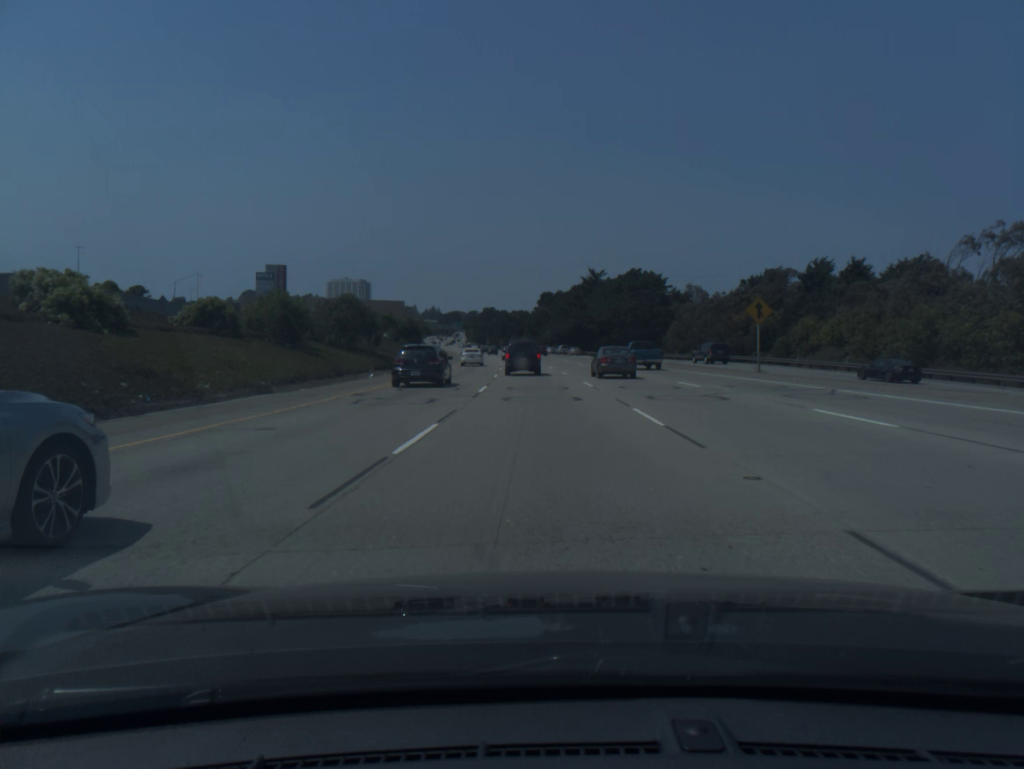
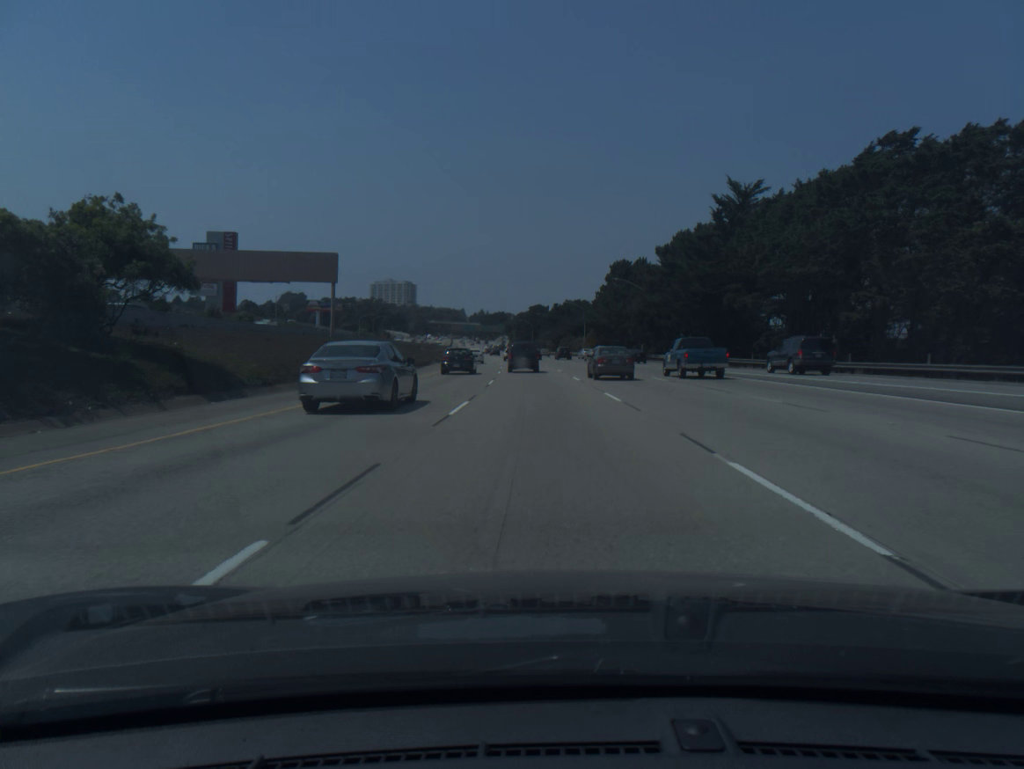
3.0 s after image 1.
(-2.6, +81.4) m; -4°
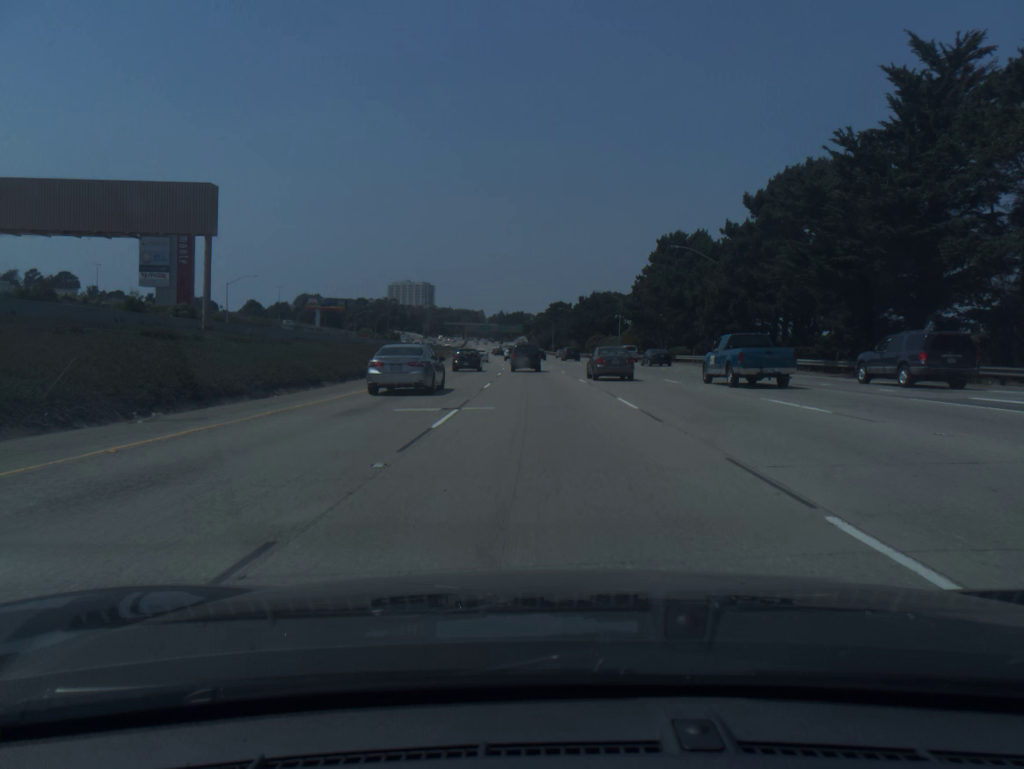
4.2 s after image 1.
(-0.5, +31.8) m; -2°
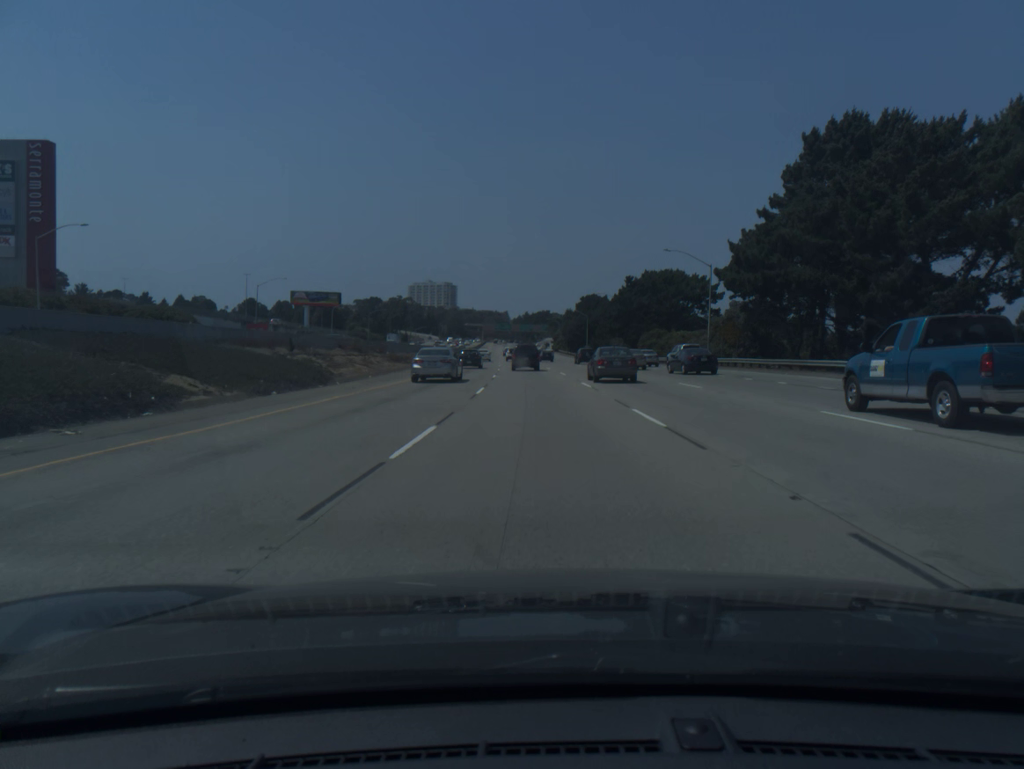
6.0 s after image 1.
(-0.8, +47.3) m; -2°
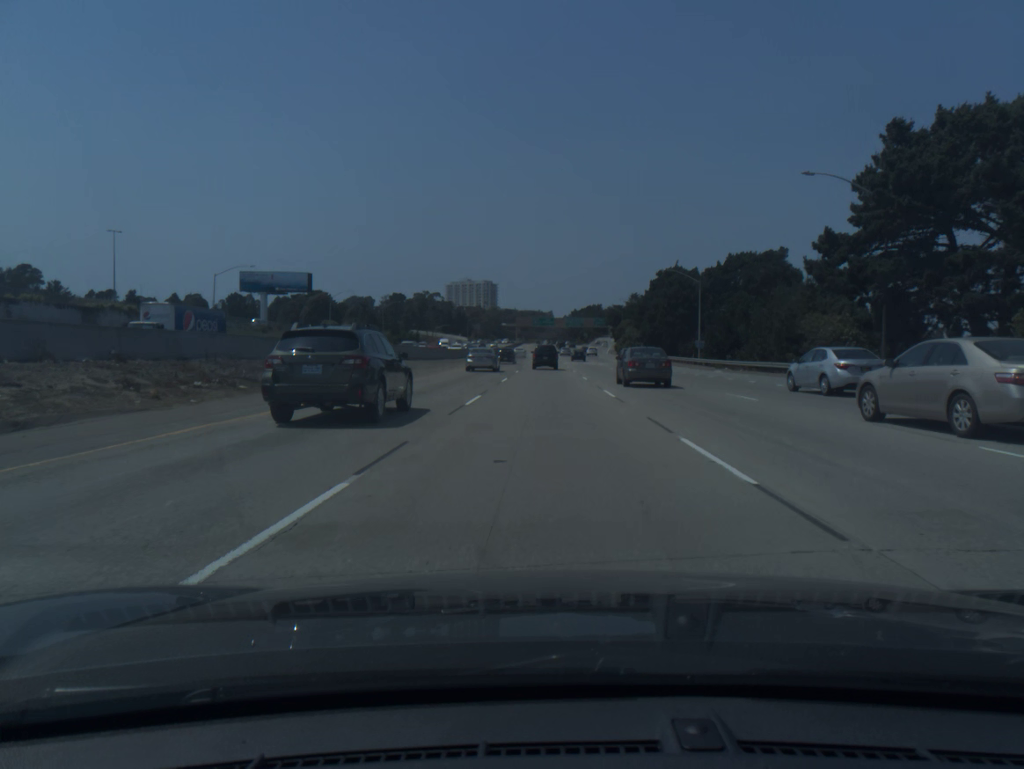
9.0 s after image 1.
(-2.5, +78.5) m; -3°
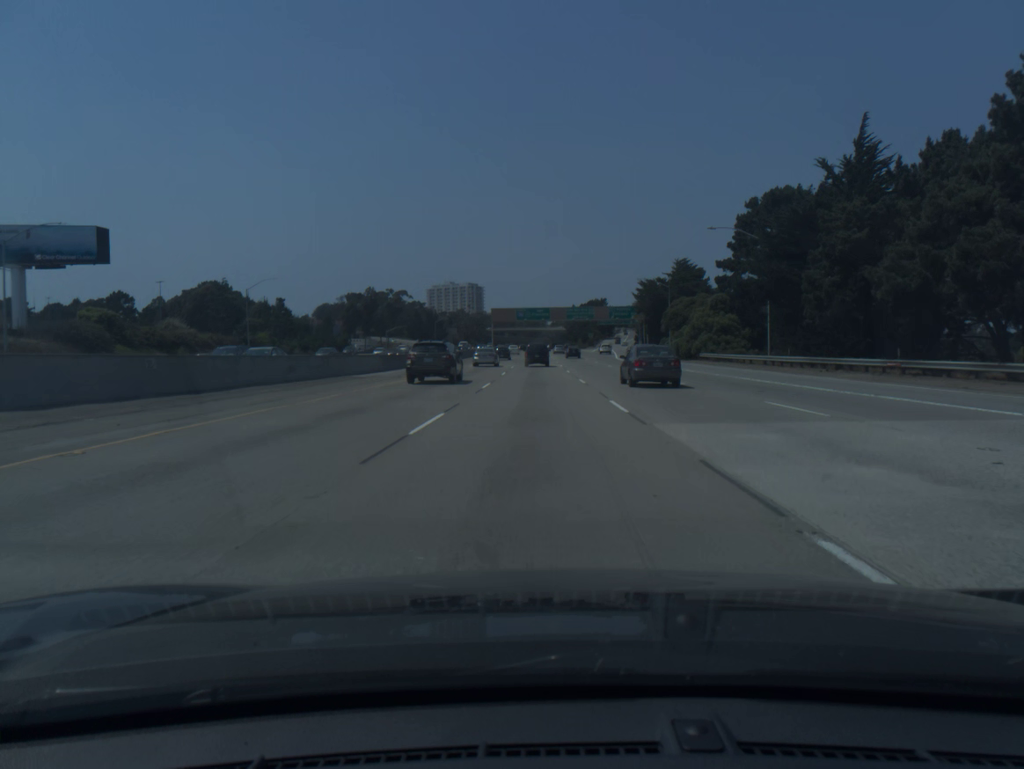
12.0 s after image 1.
(+0.4, +79.2) m; +1°
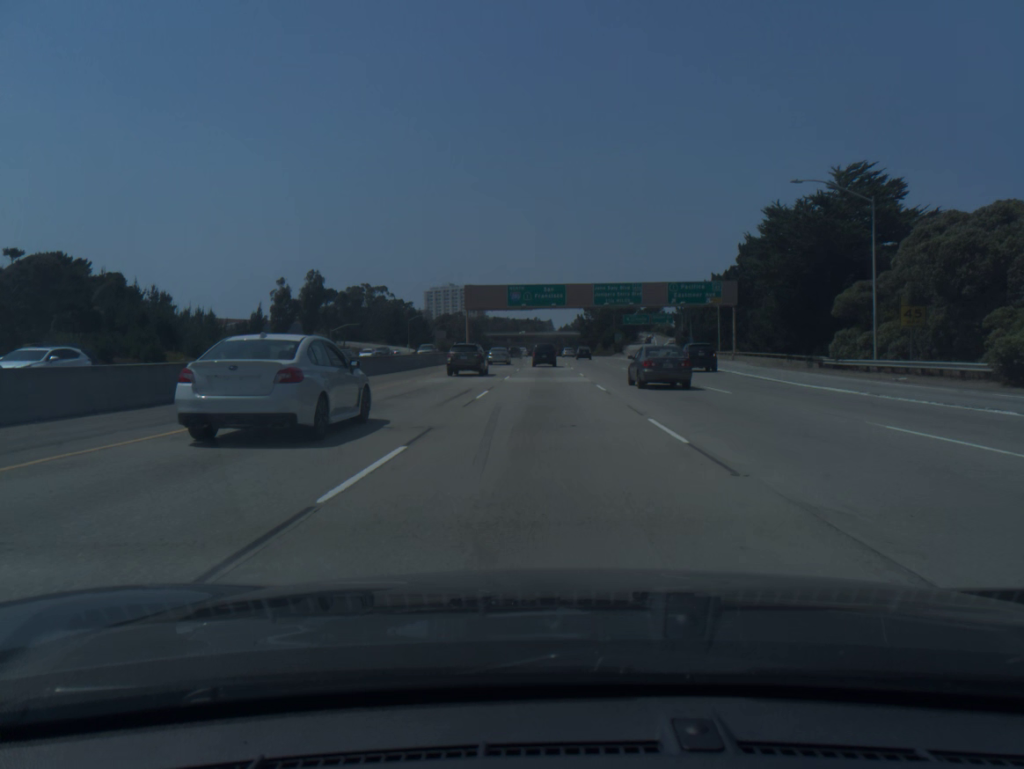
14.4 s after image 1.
(-0.5, +63.9) m; -1°
